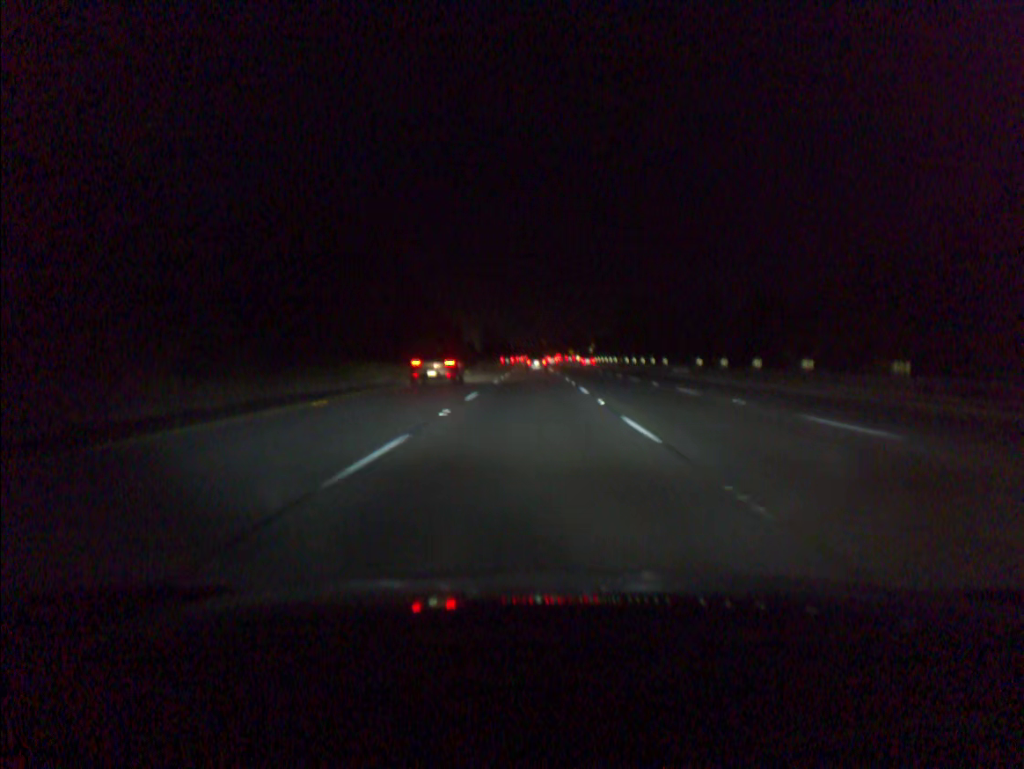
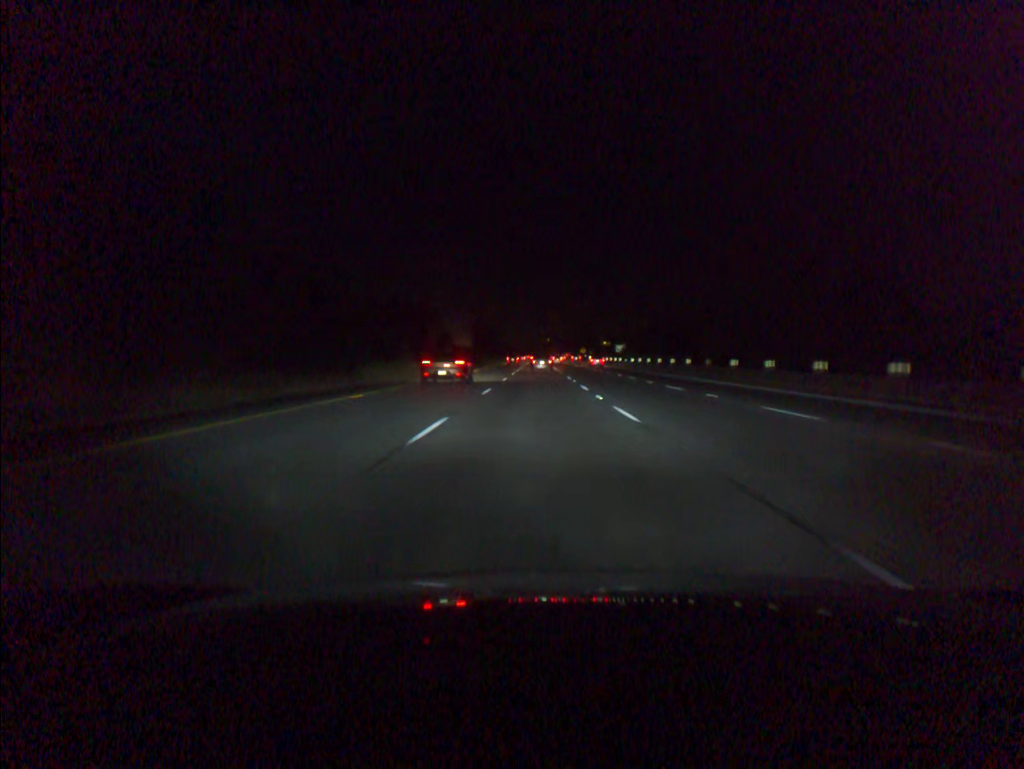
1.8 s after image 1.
(-0.2, +54.8) m; 0°
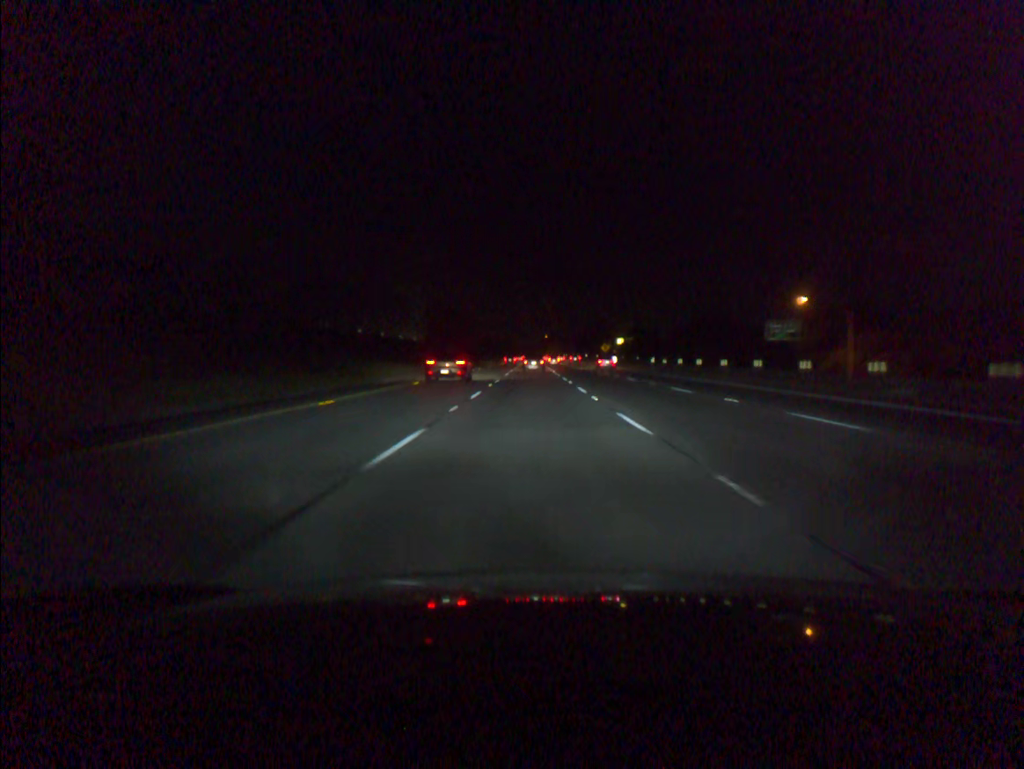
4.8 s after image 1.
(+0.4, +90.4) m; 0°
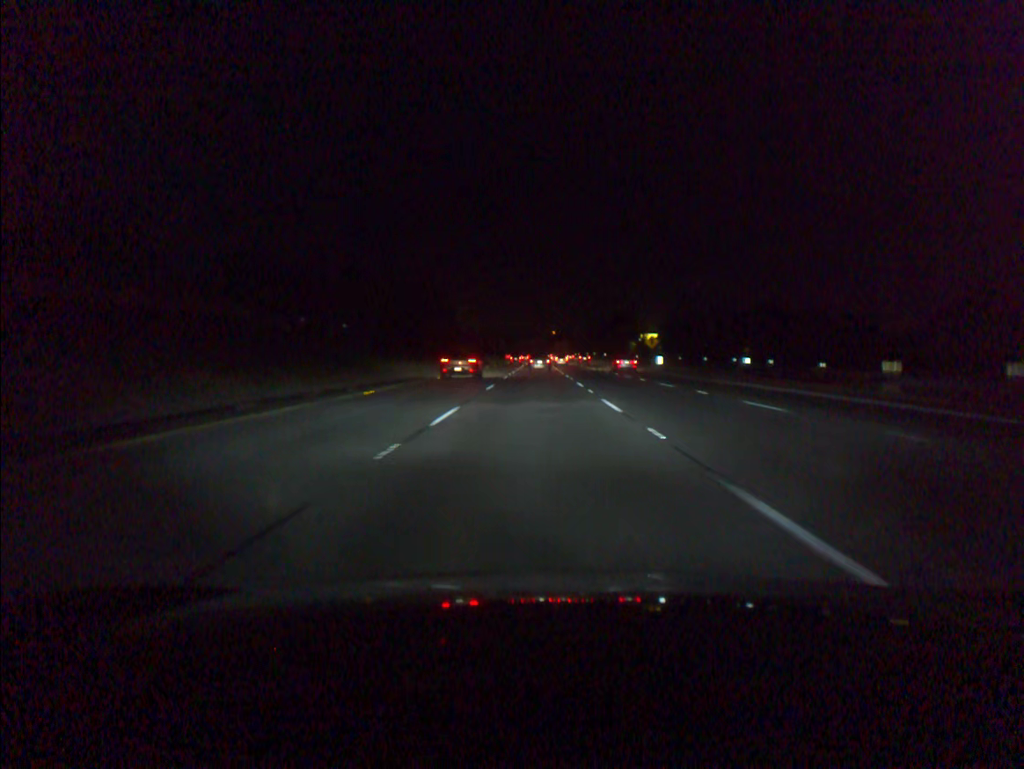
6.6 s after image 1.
(-0.2, +53.6) m; 0°
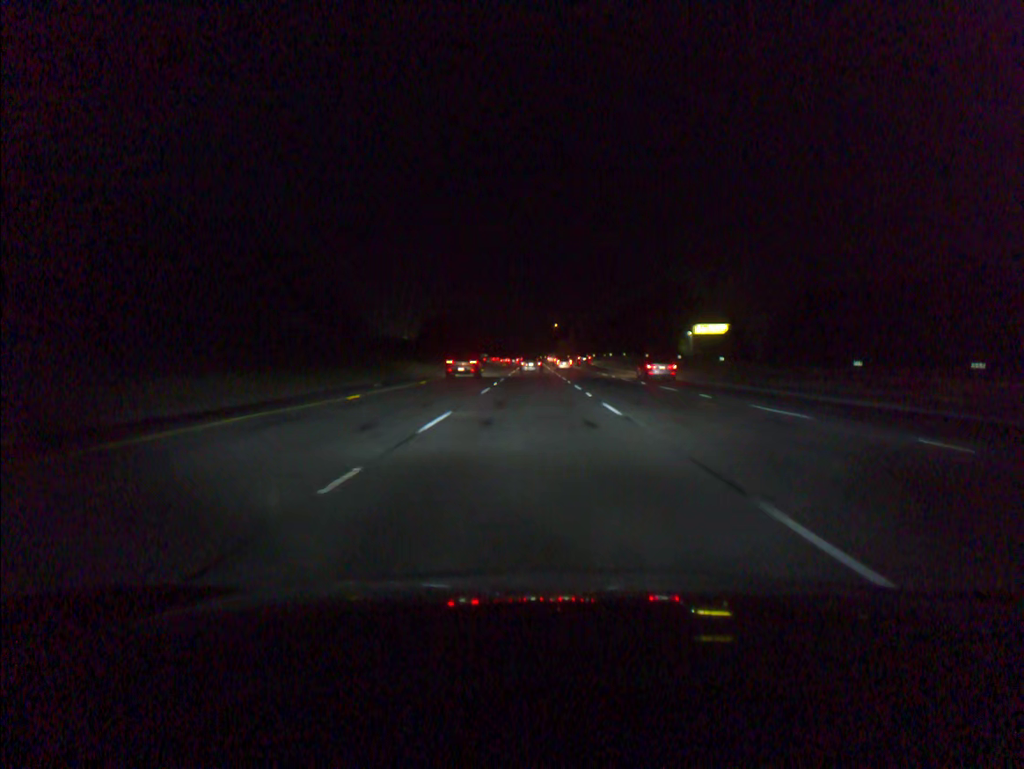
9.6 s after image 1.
(+0.3, +88.7) m; 0°
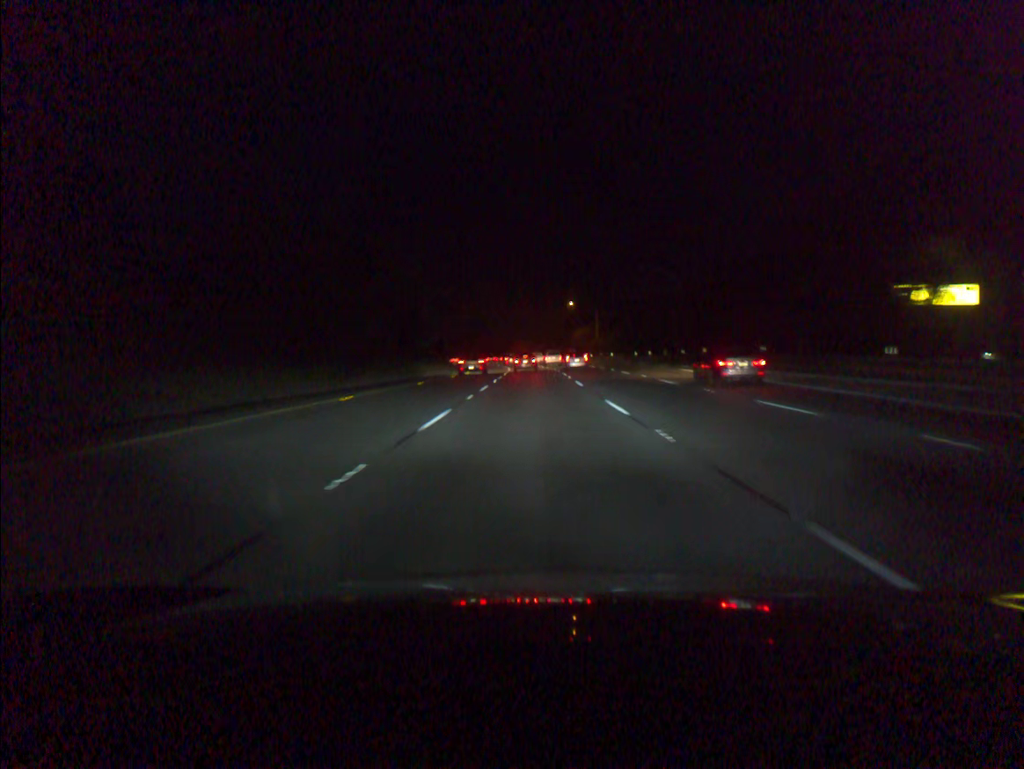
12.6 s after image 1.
(-0.2, +88.0) m; 0°
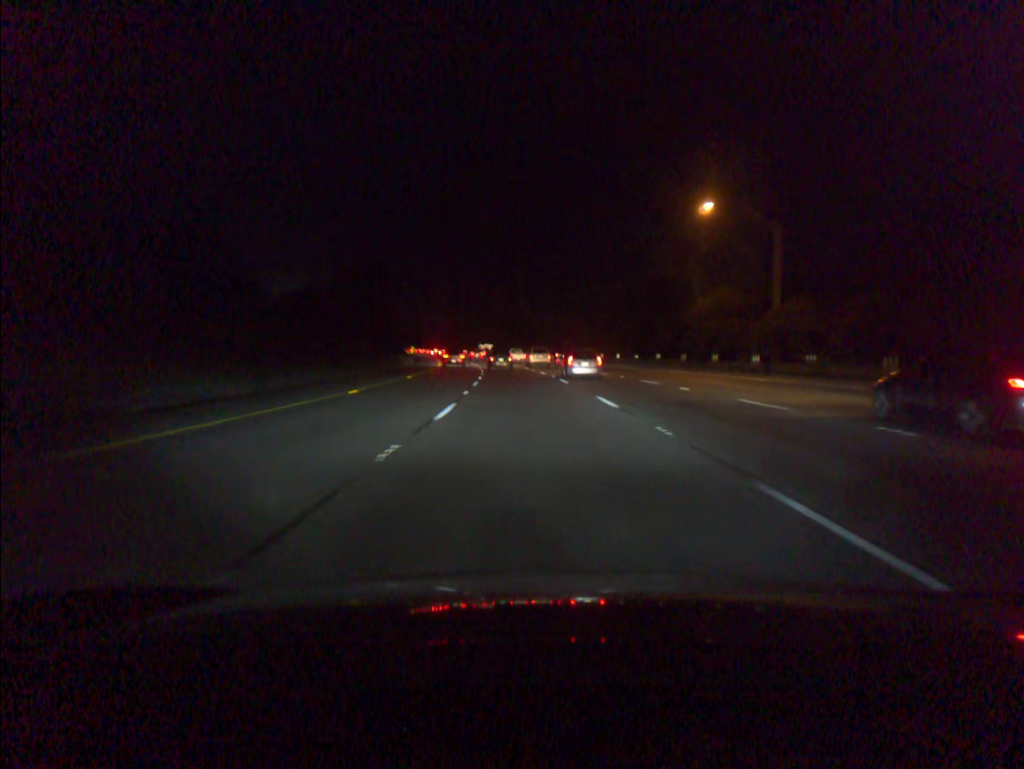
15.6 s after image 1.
(-1.1, +86.0) m; -3°
